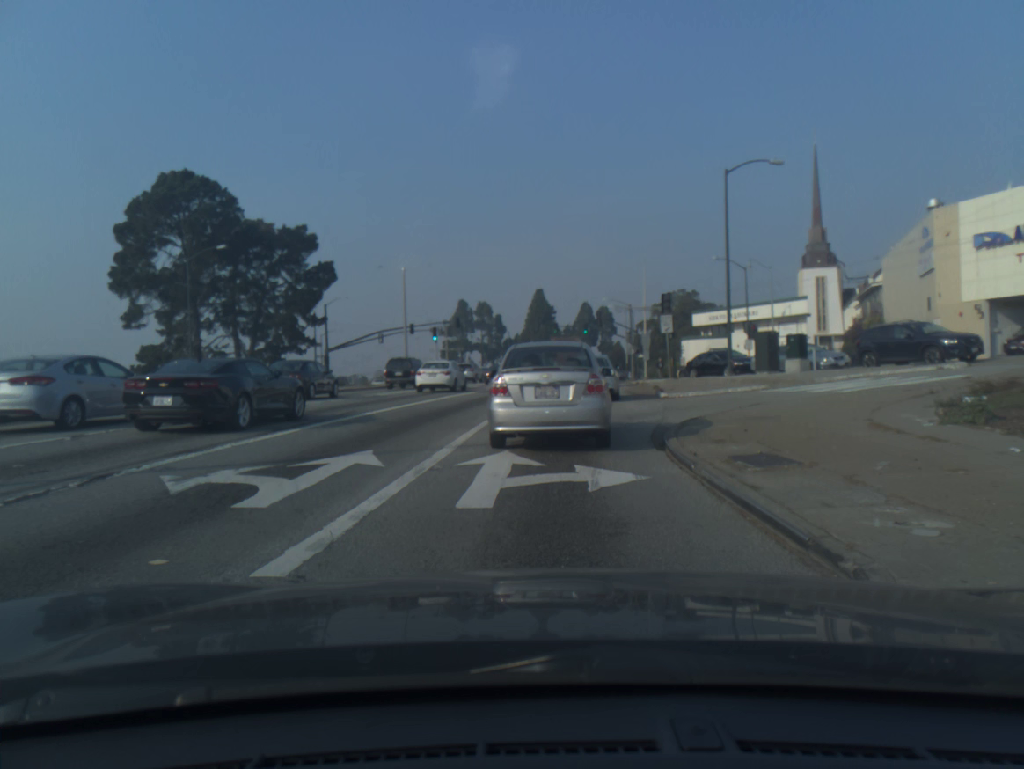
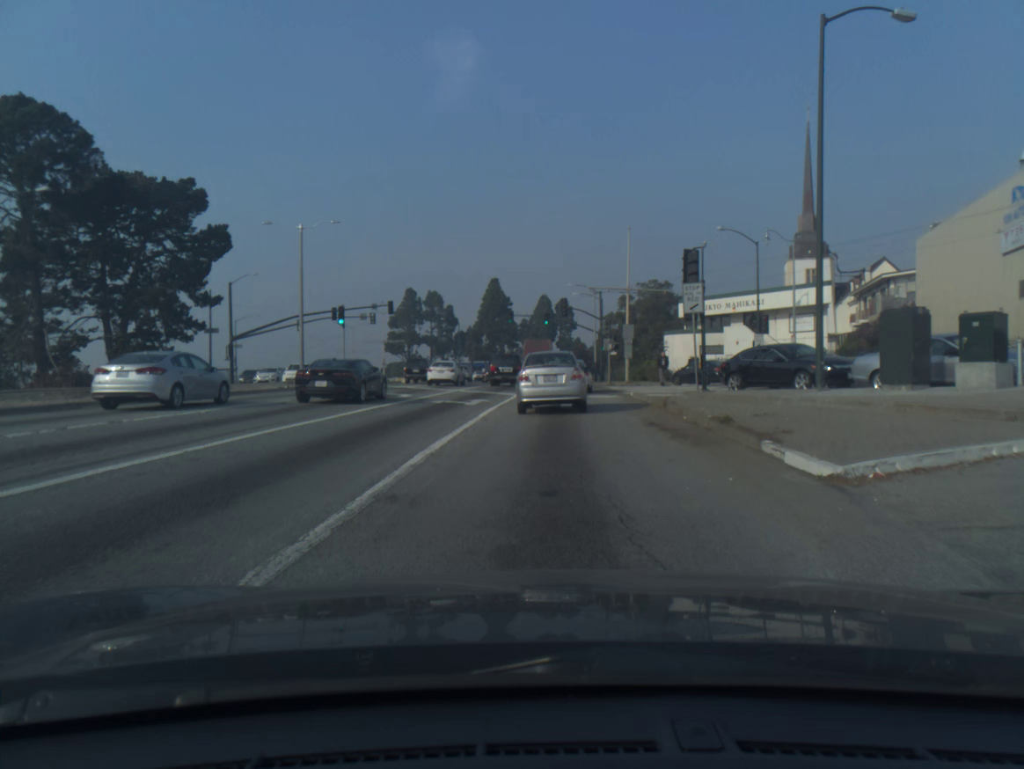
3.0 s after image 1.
(+0.3, +16.1) m; +3°
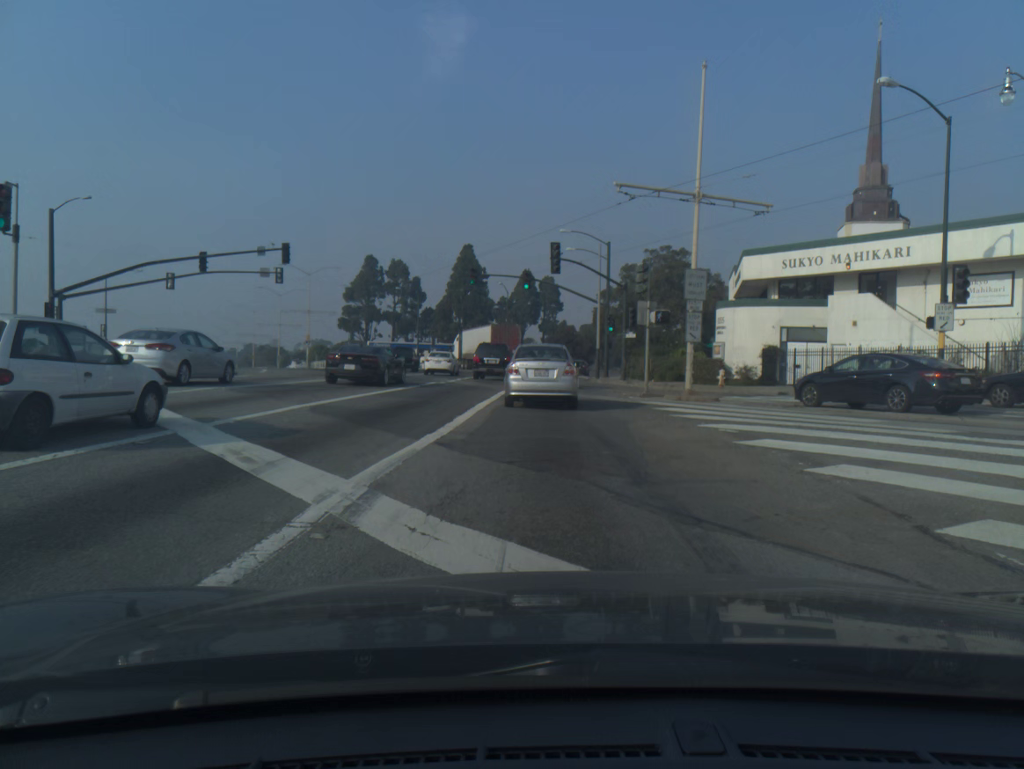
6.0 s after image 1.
(+0.4, +26.1) m; +2°
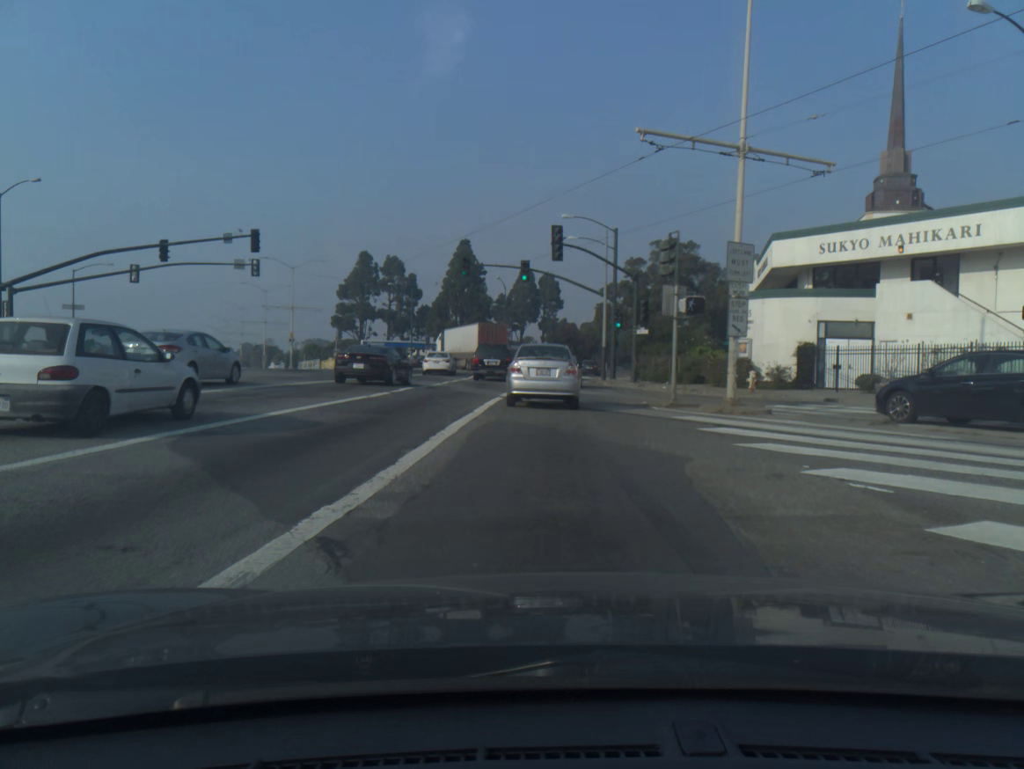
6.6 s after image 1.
(0.0, +5.4) m; 0°
